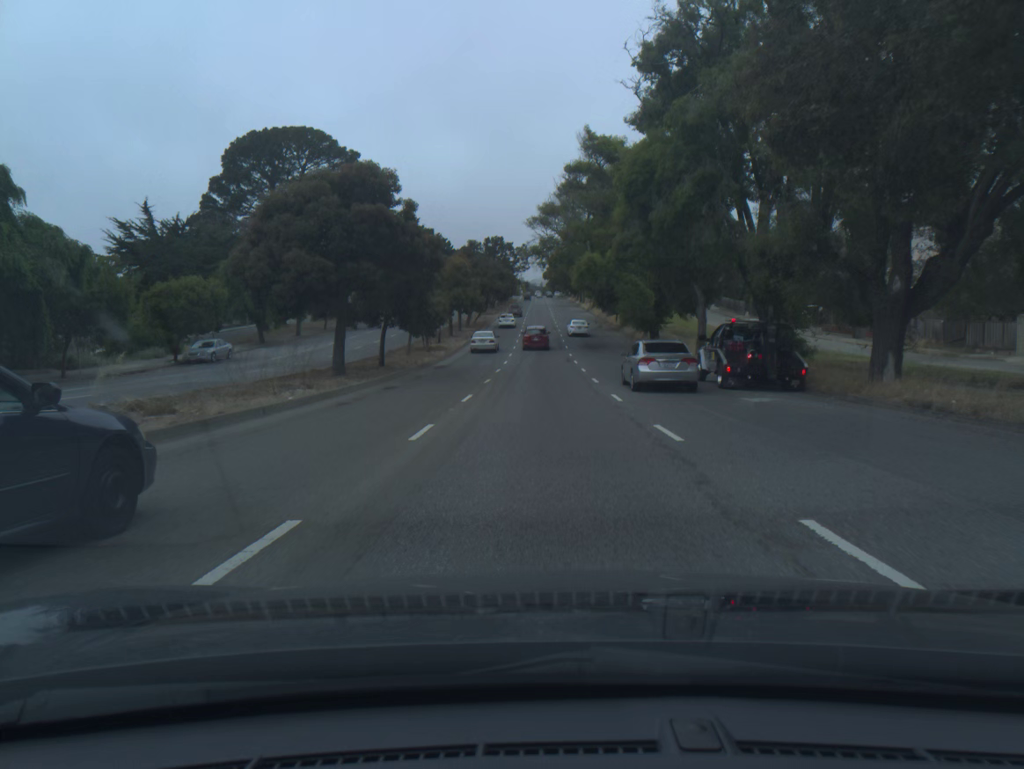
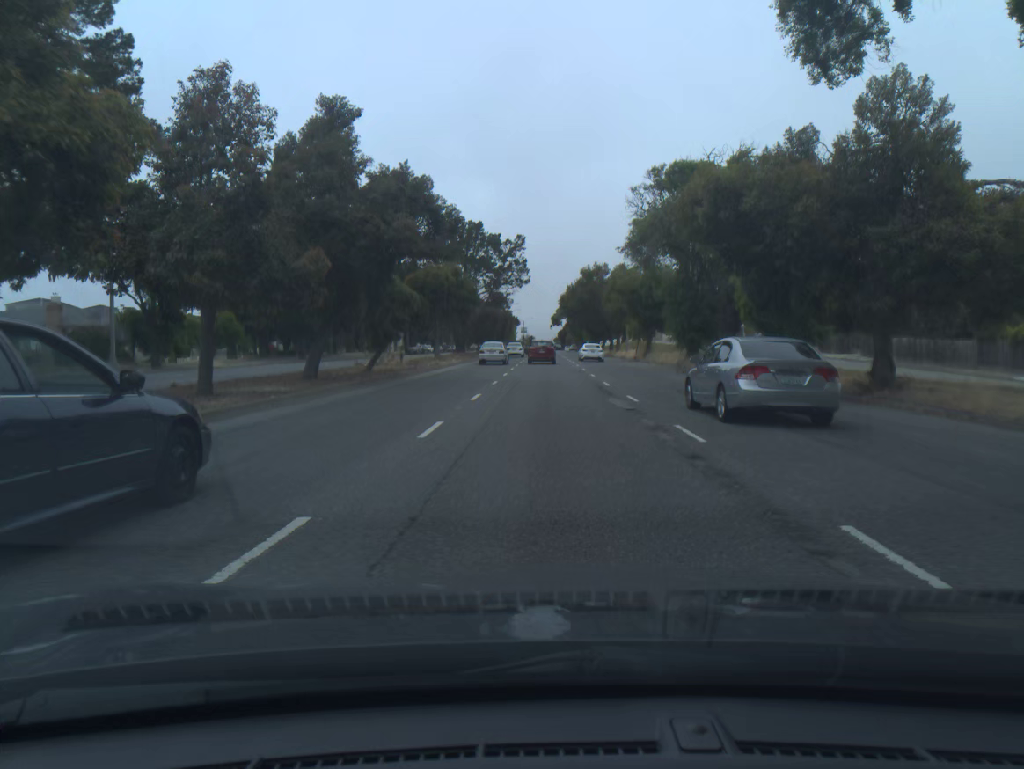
(-0.3, +58.3) m; 0°
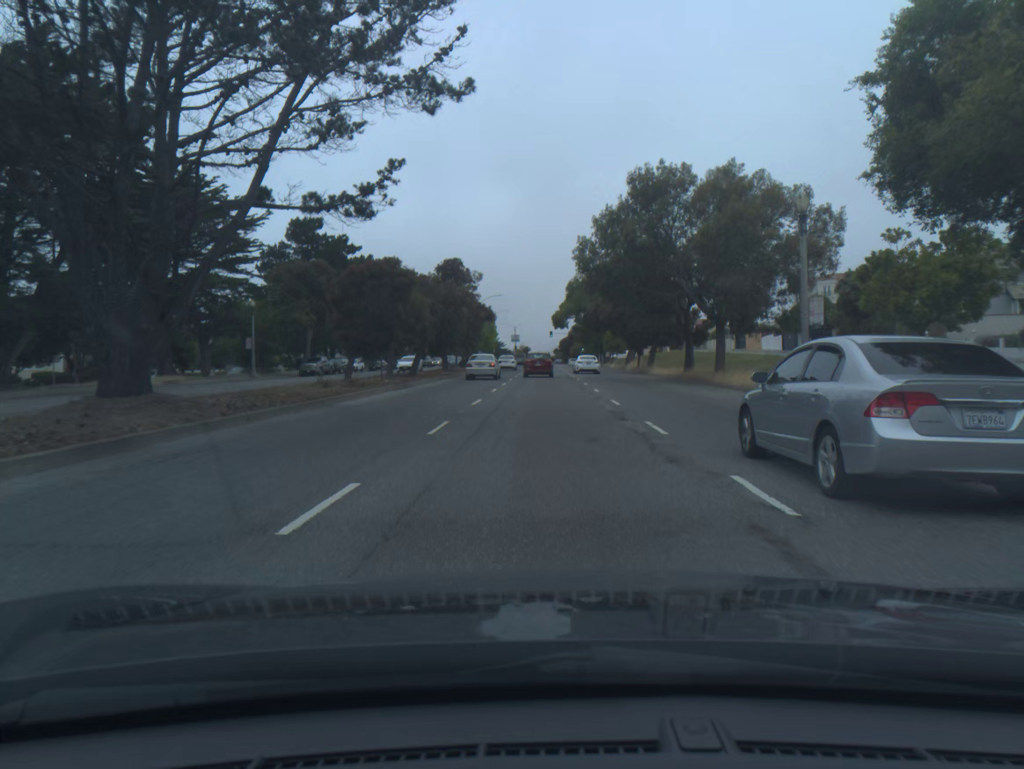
(+0.3, +55.6) m; 0°
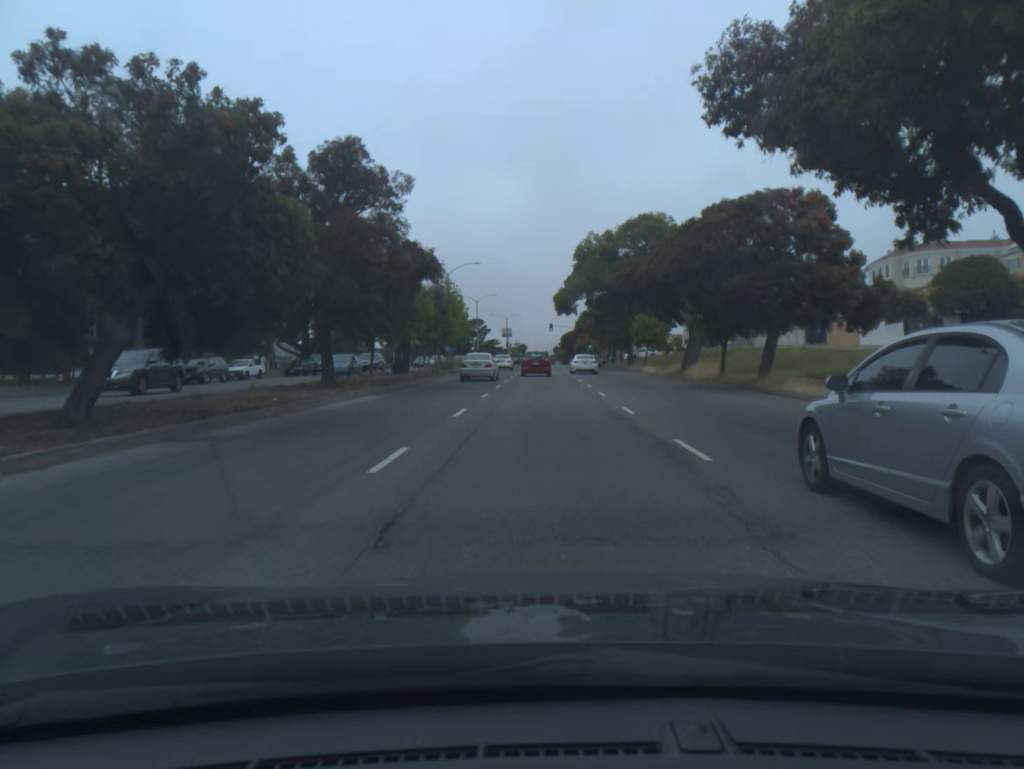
(0.0, +32.8) m; 0°
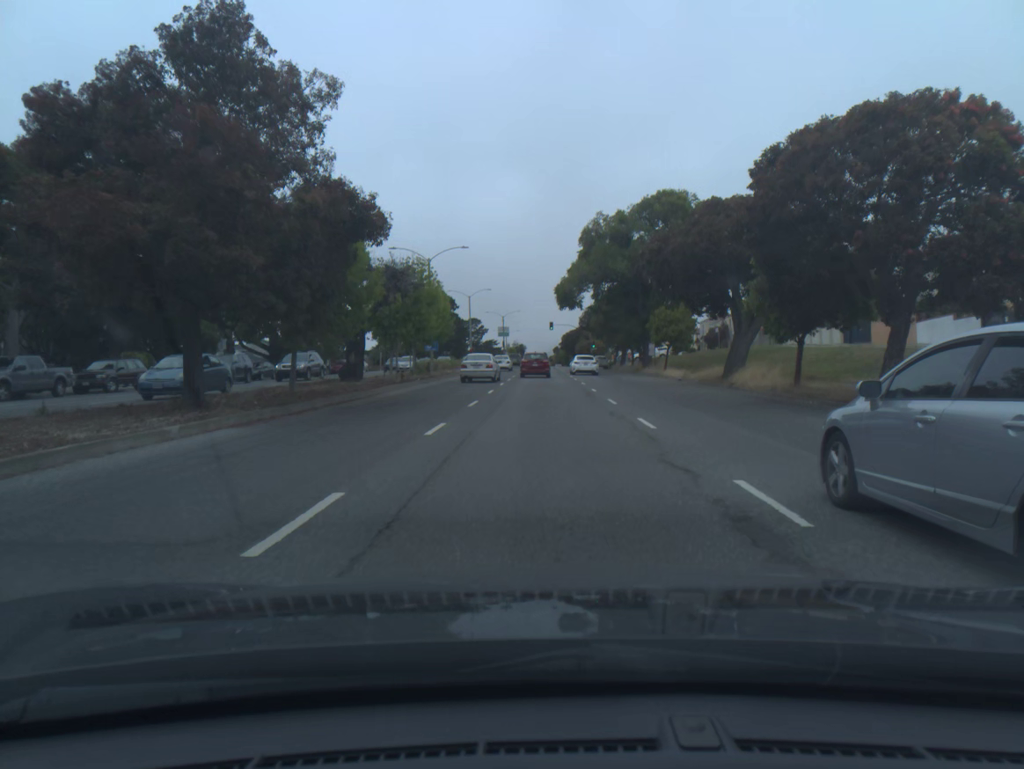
(0.0, +10.8) m; 0°
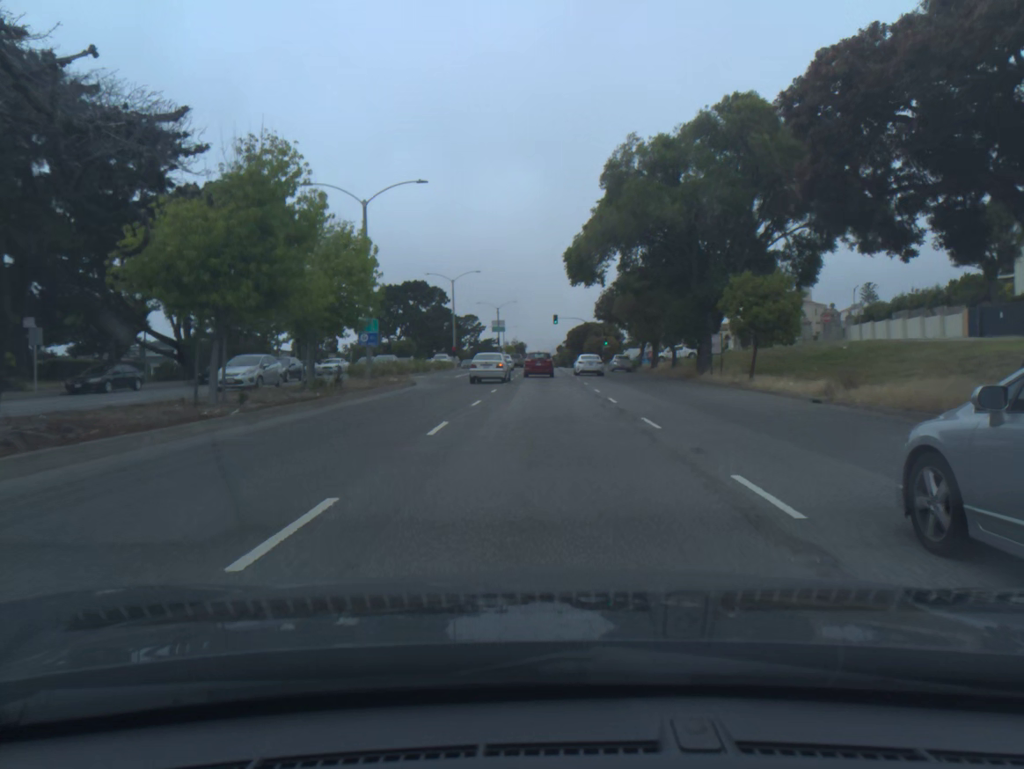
(-0.1, +21.7) m; 0°
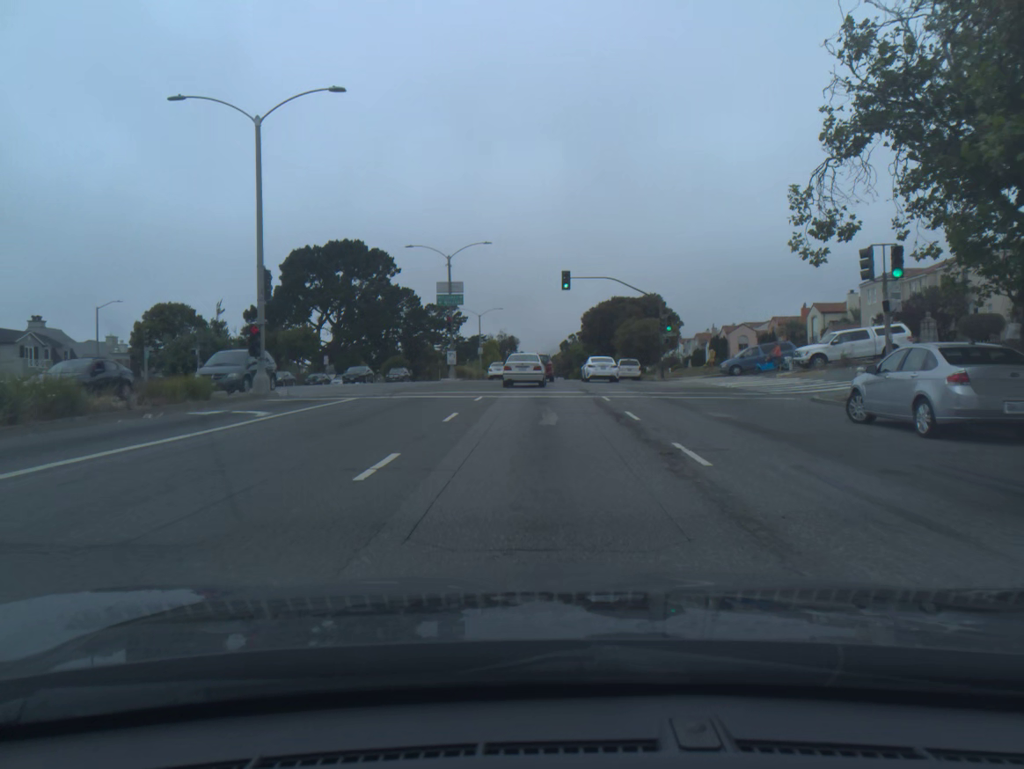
(+0.2, +54.4) m; 0°
